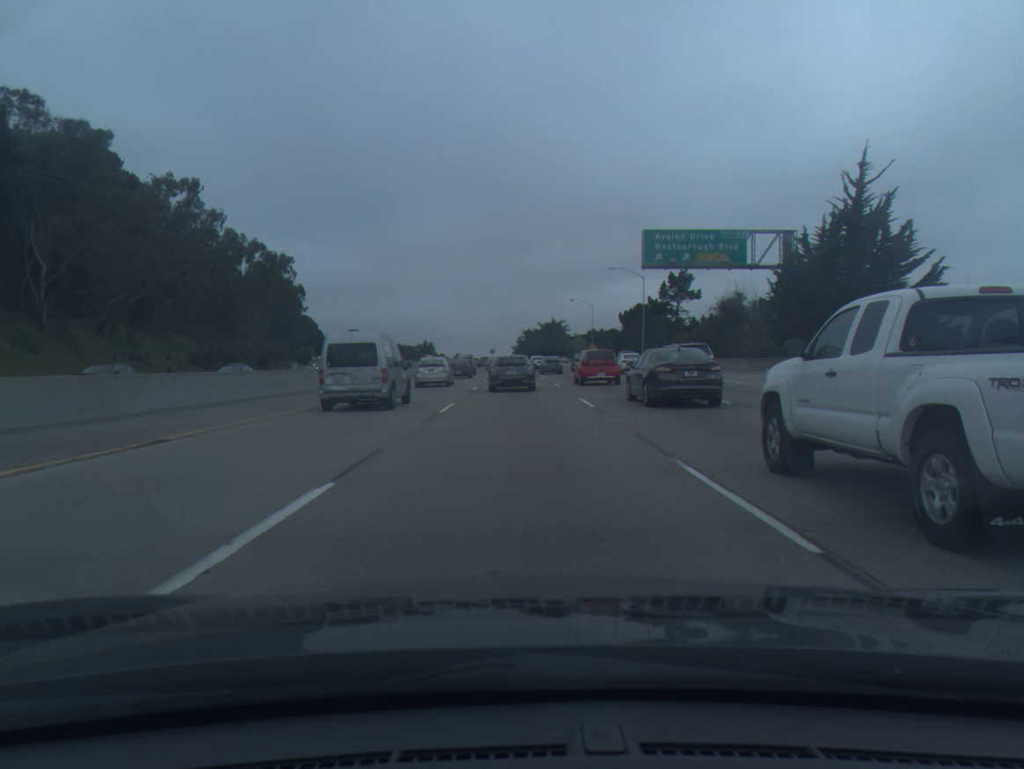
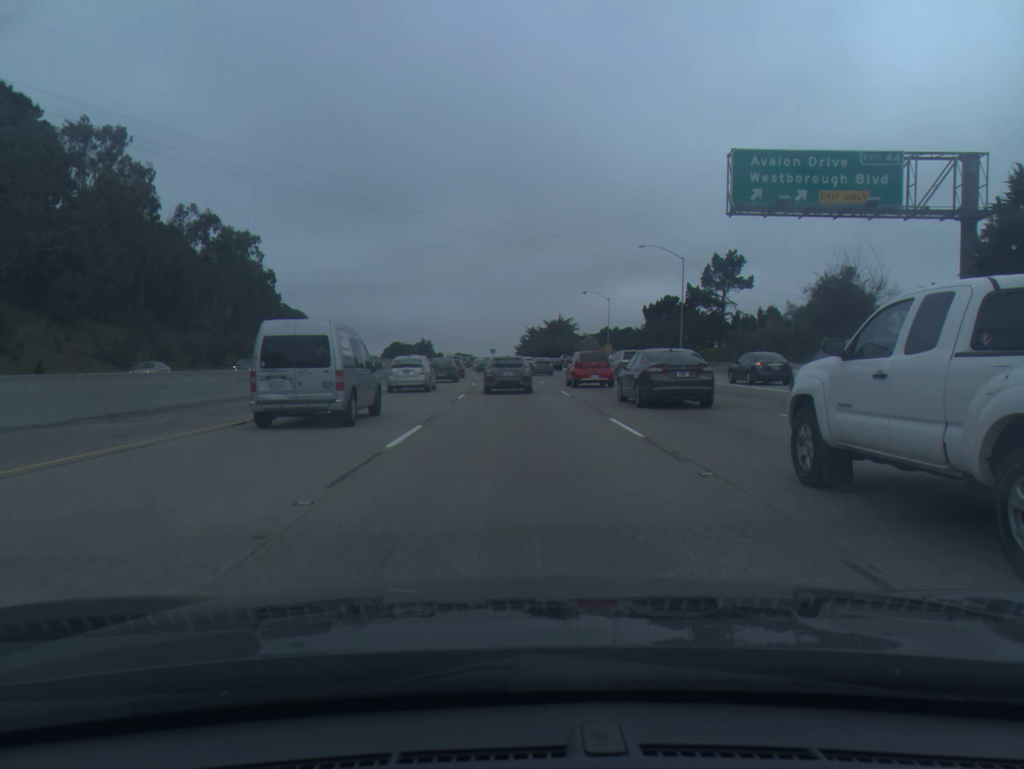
(0.0, +22.0) m; 0°
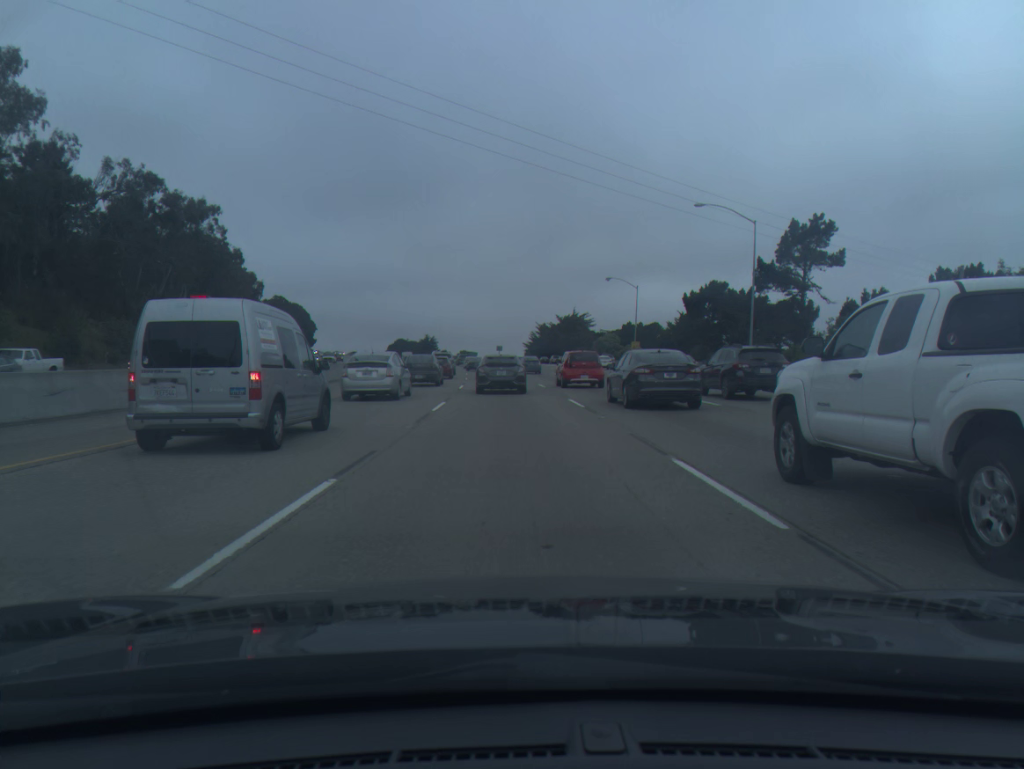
(-0.1, +21.4) m; -1°
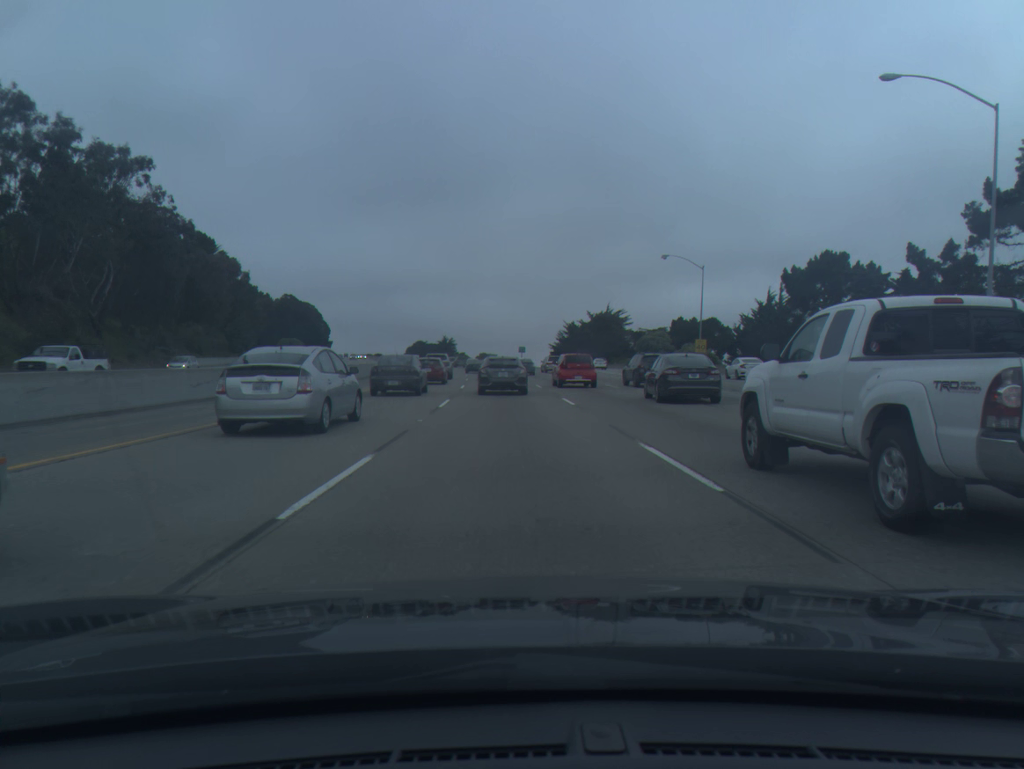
(-0.4, +27.2) m; -1°
